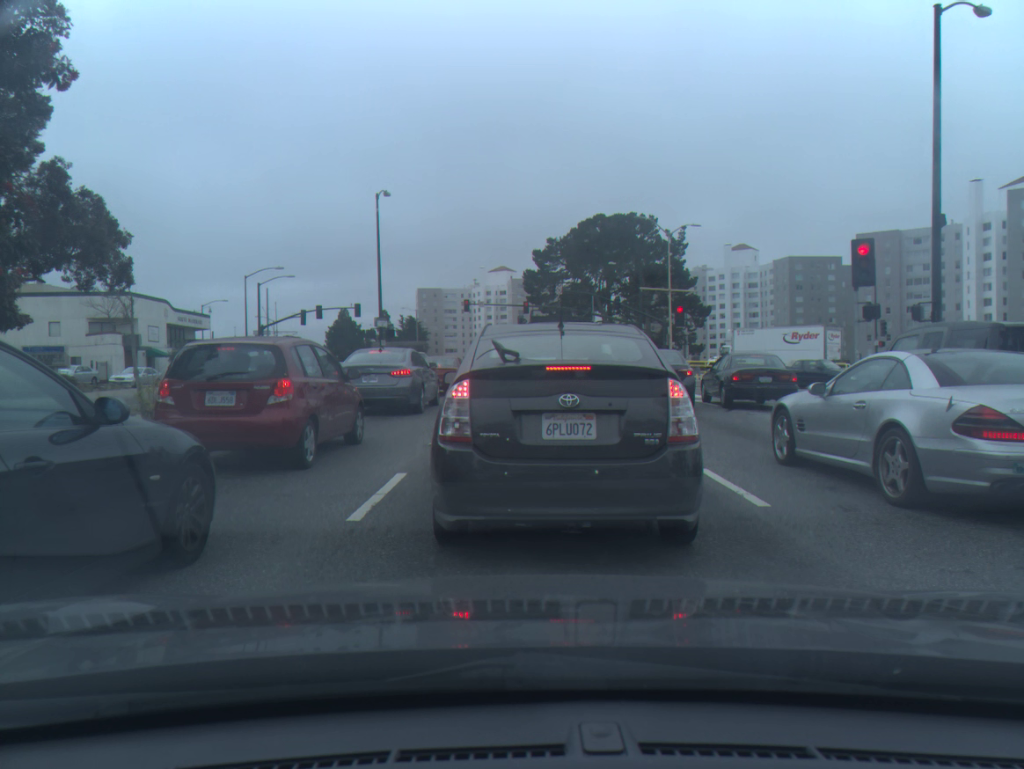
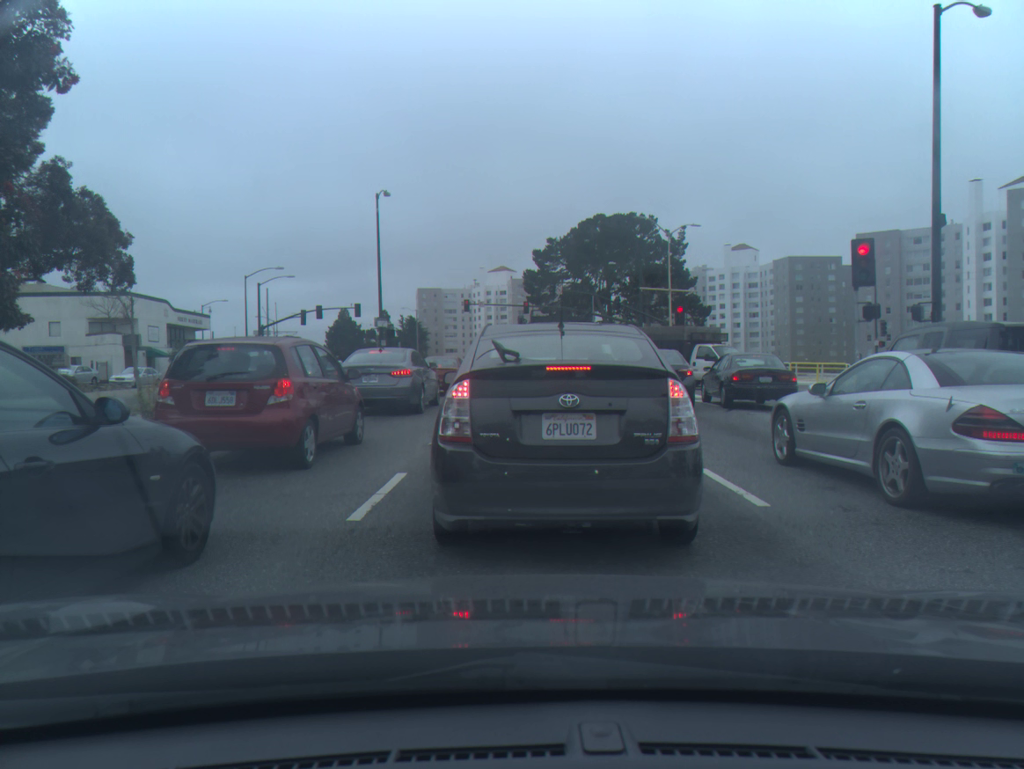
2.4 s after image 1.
(0.0, 0.0) m; 0°
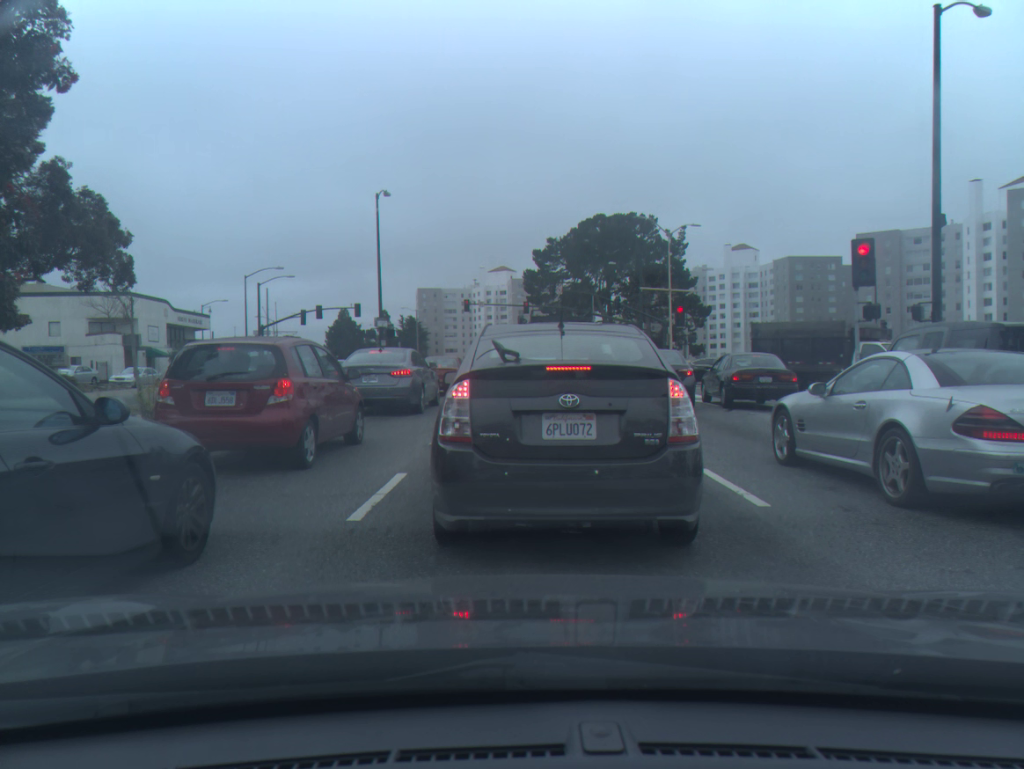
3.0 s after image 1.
(0.0, 0.0) m; 0°
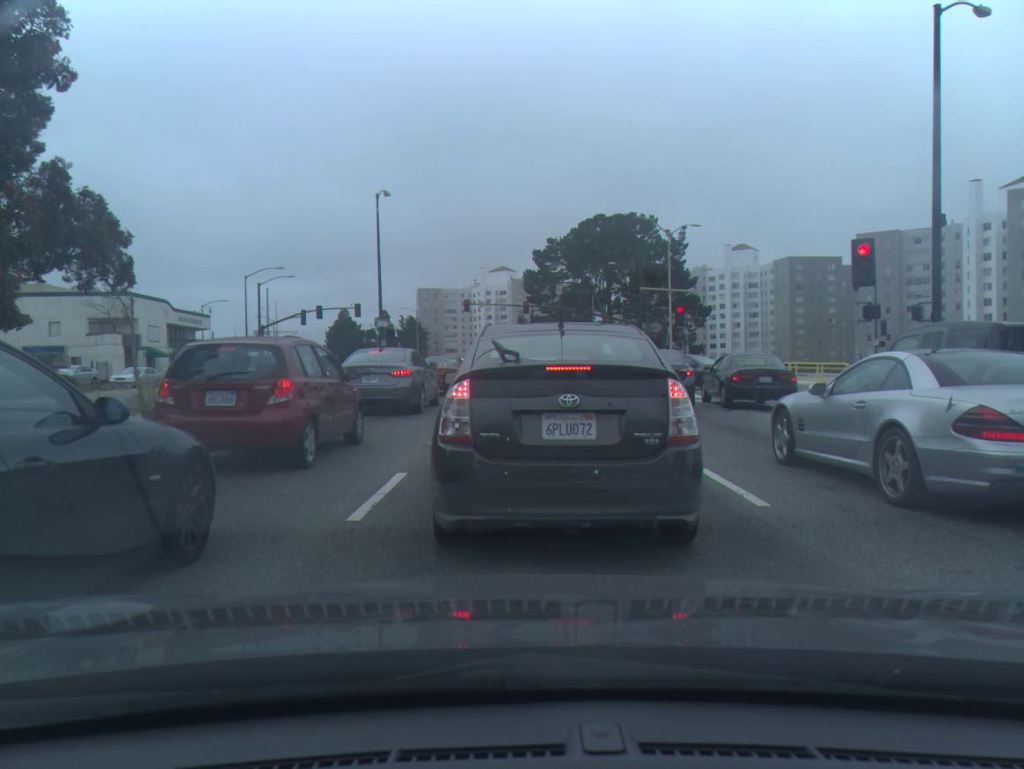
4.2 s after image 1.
(0.0, 0.0) m; 0°
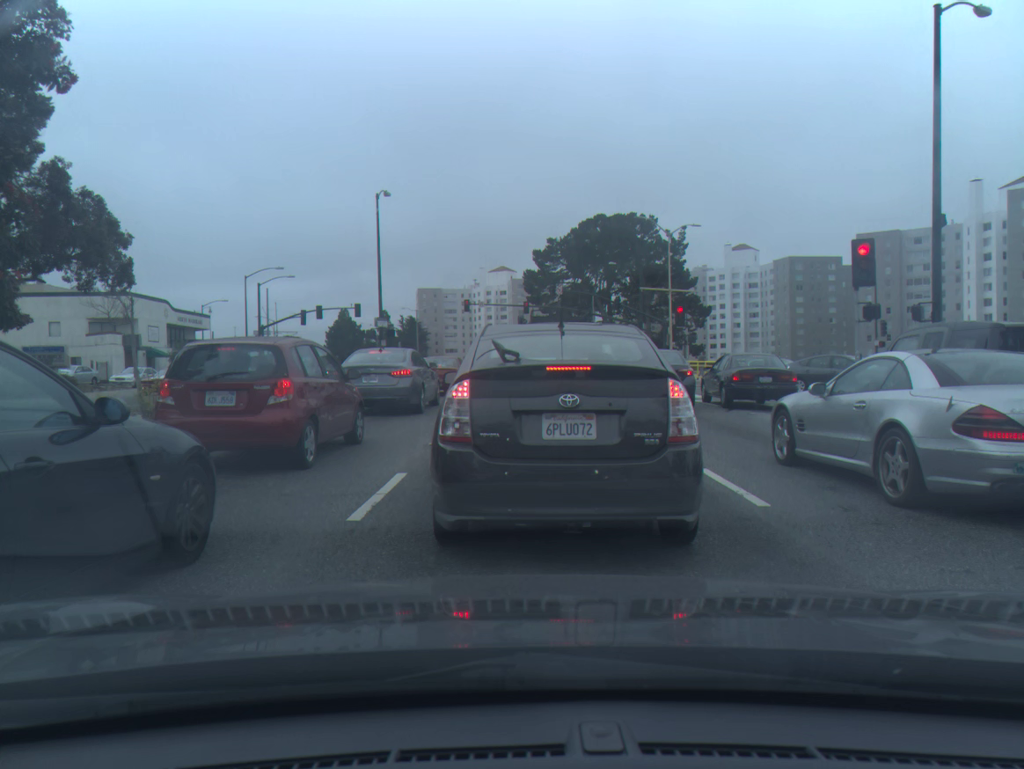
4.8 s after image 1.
(0.0, 0.0) m; 0°
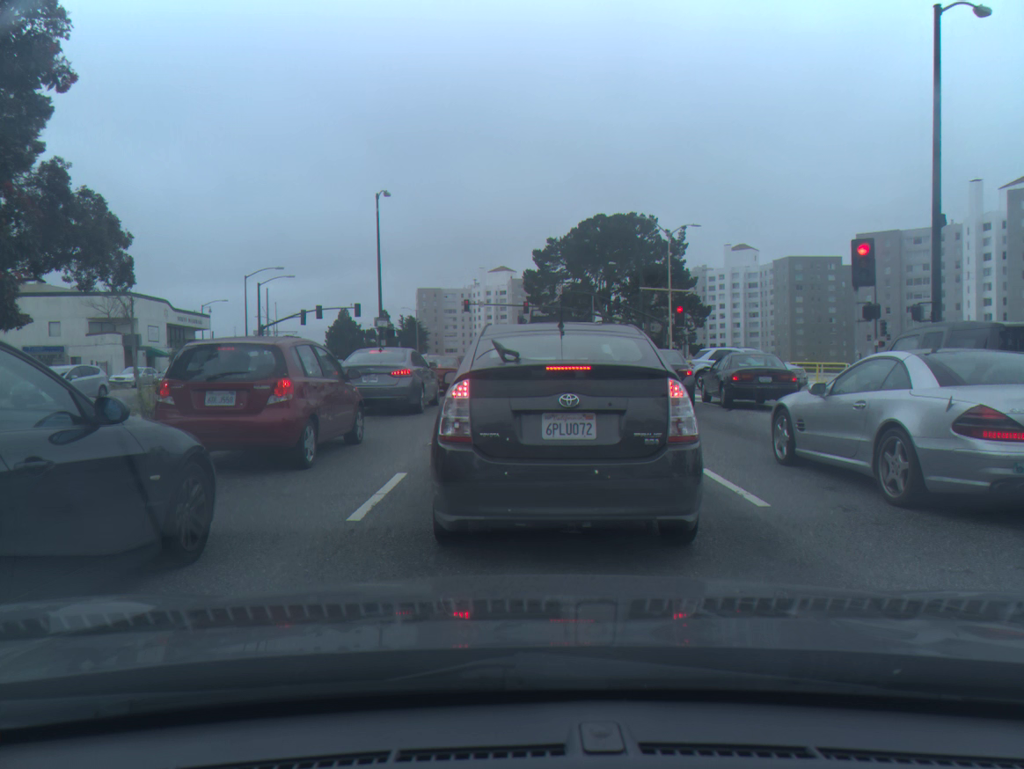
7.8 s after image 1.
(0.0, 0.0) m; 0°
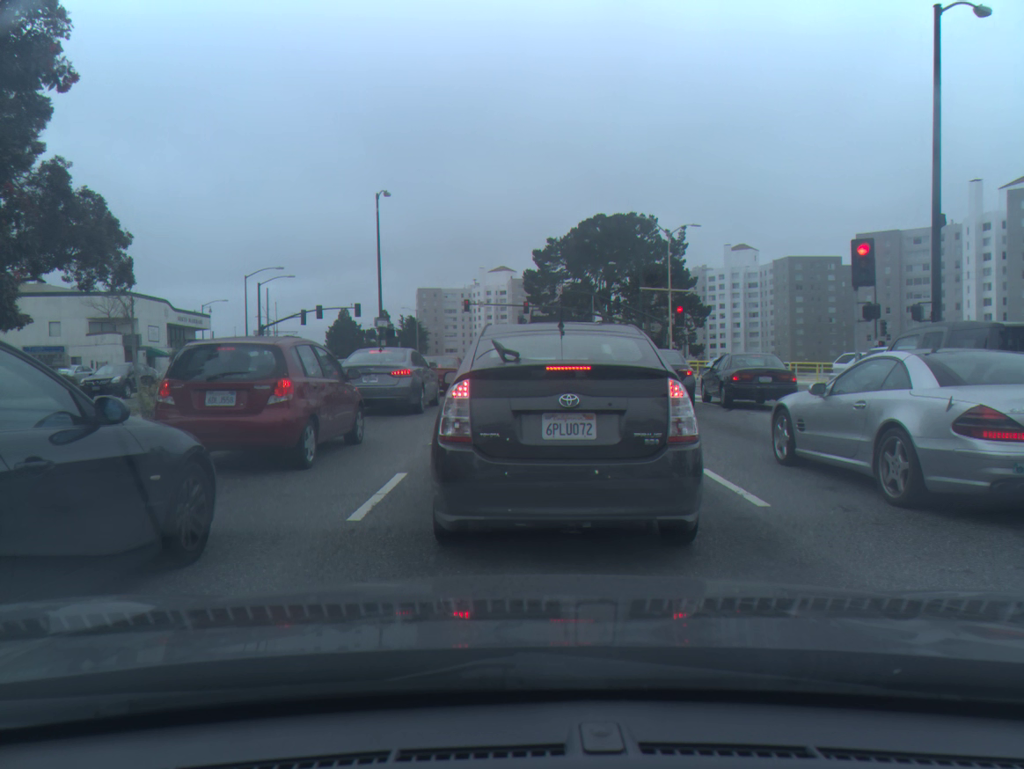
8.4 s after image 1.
(0.0, 0.0) m; 0°
